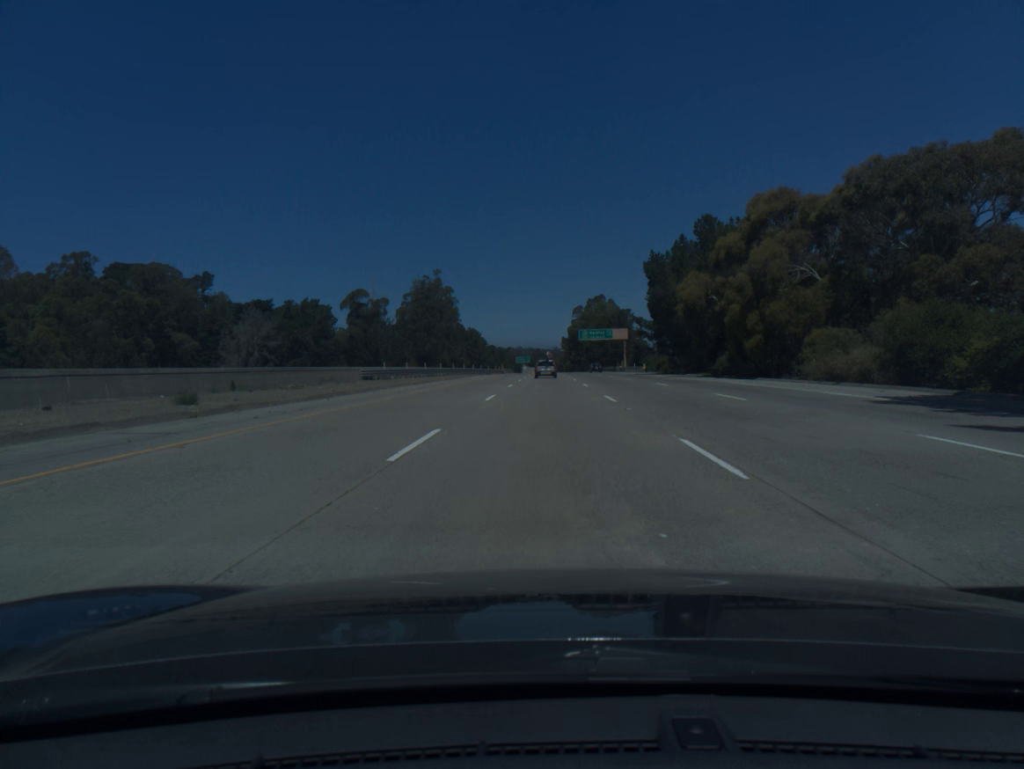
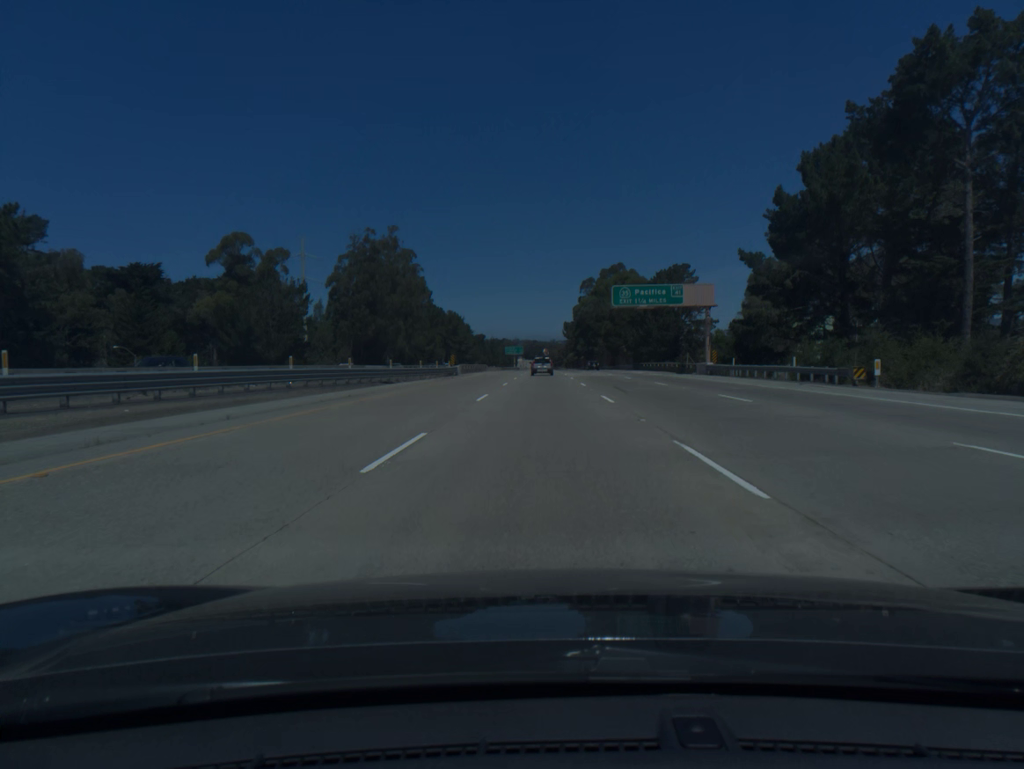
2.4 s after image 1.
(+0.6, +74.7) m; 0°
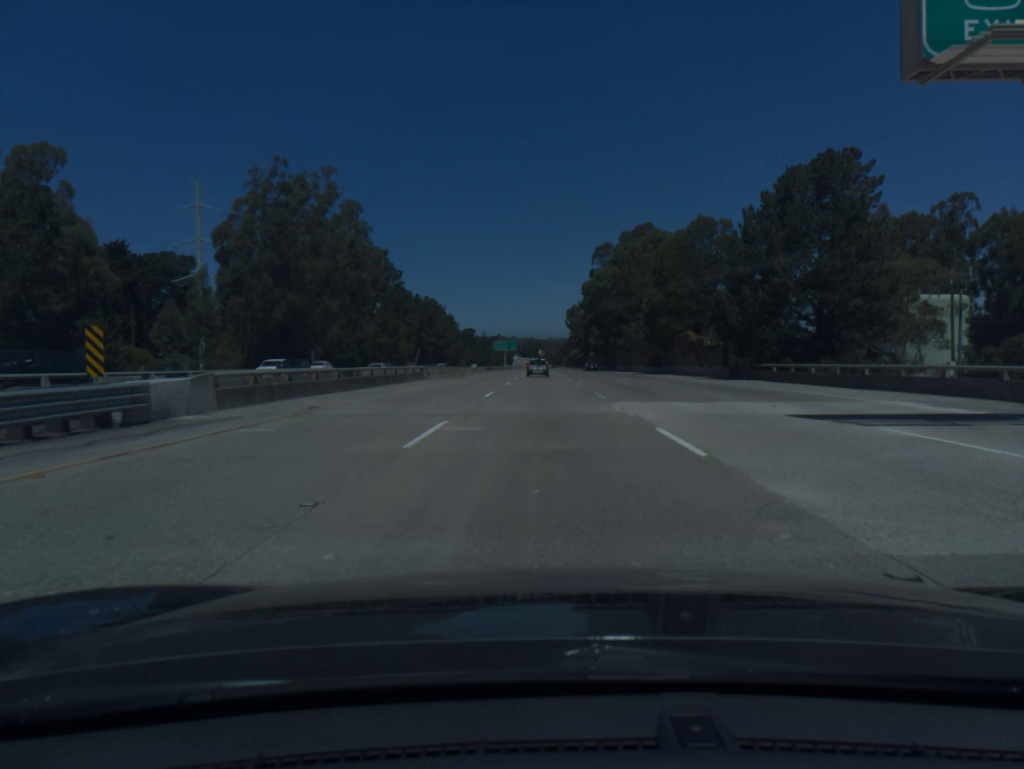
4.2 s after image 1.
(0.0, +55.8) m; 0°
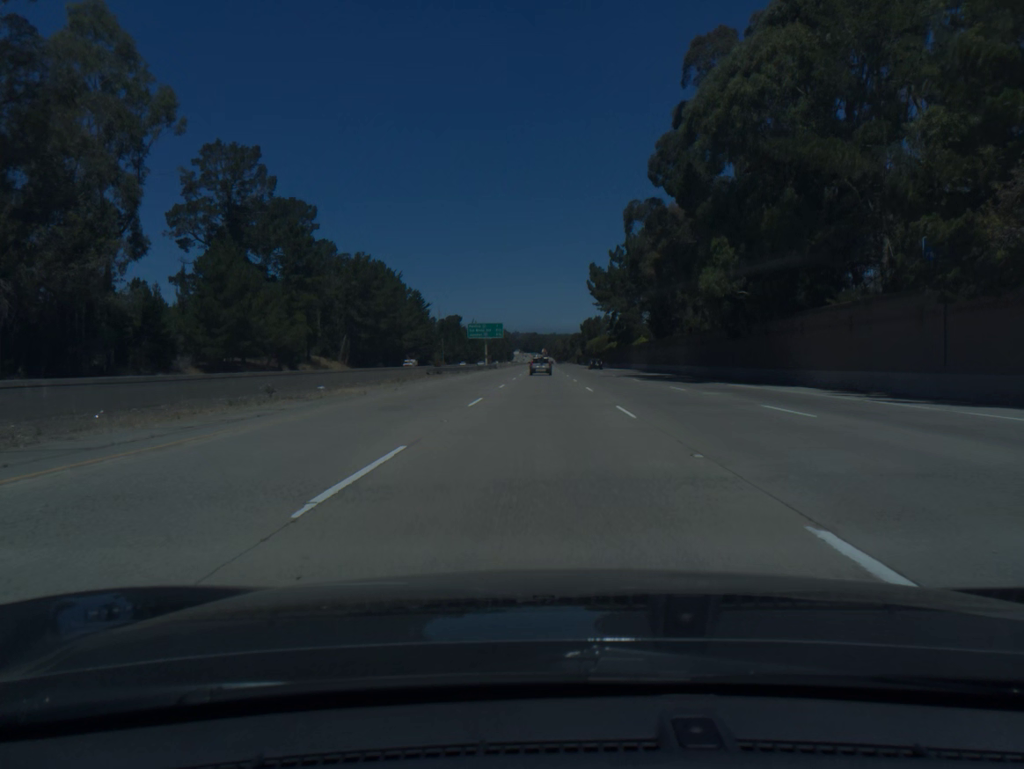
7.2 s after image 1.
(+0.1, +92.9) m; 0°
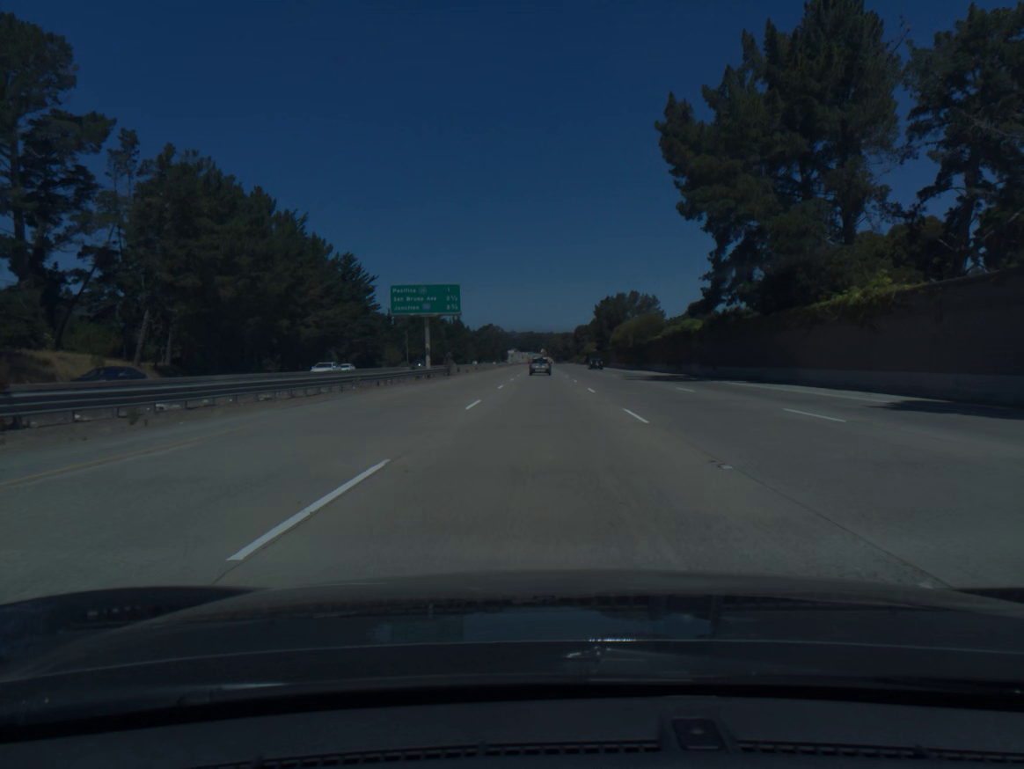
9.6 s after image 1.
(+0.1, +74.5) m; 0°
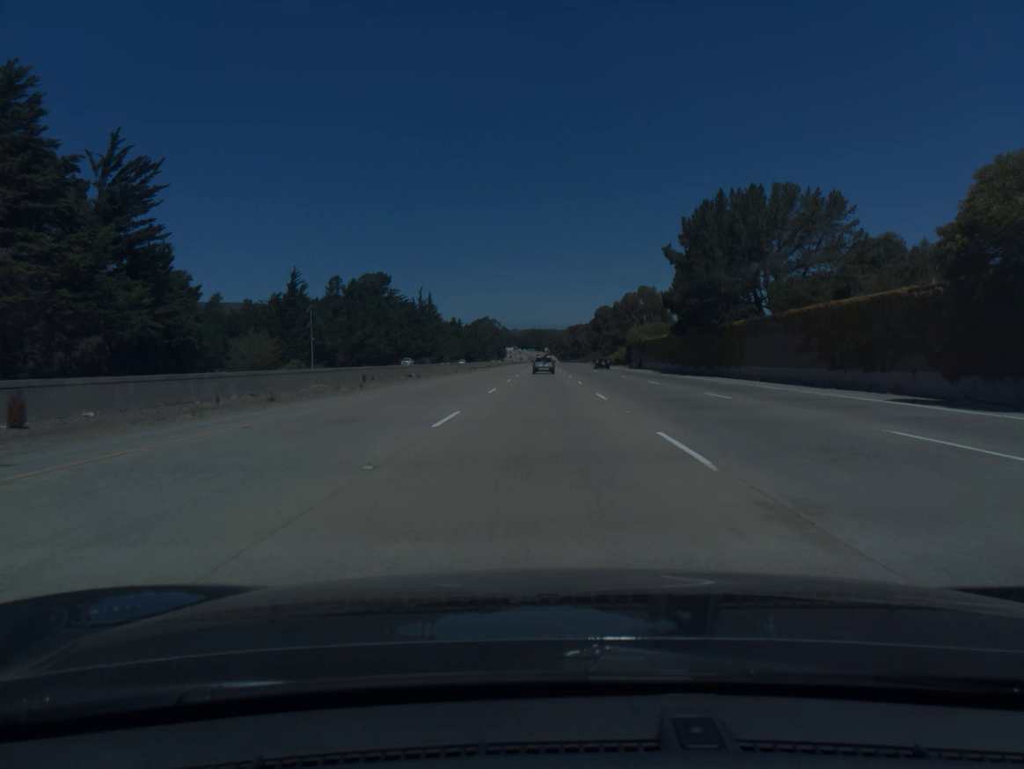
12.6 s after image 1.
(+0.1, +93.5) m; 0°
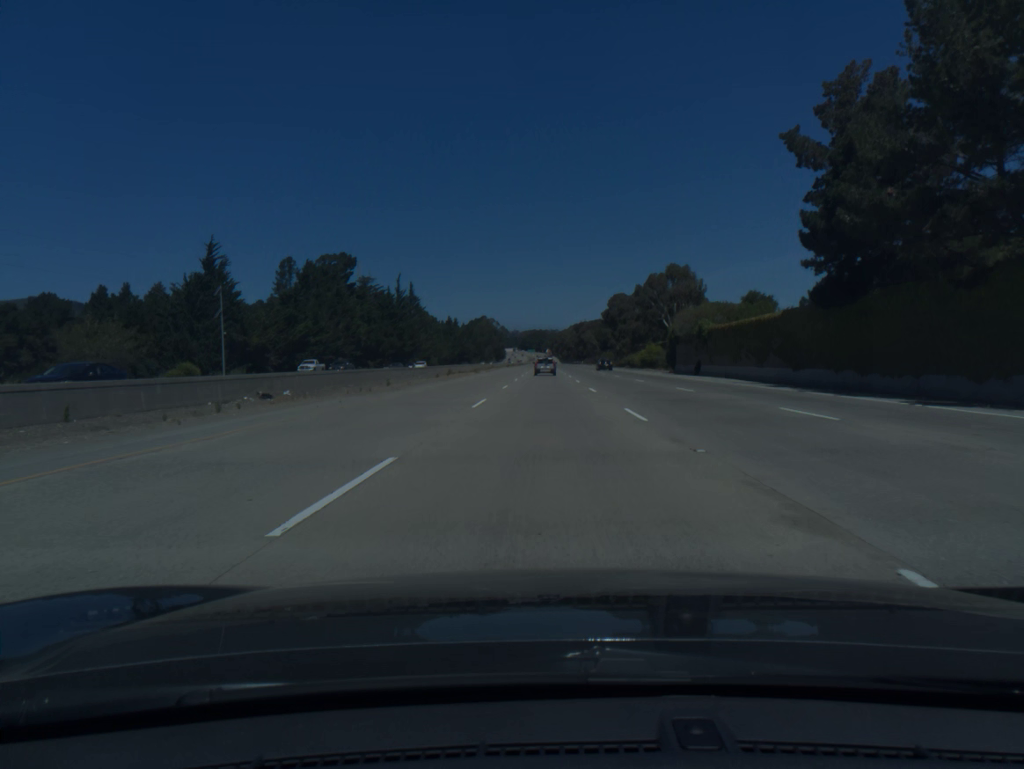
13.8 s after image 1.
(0.0, +37.5) m; 0°
